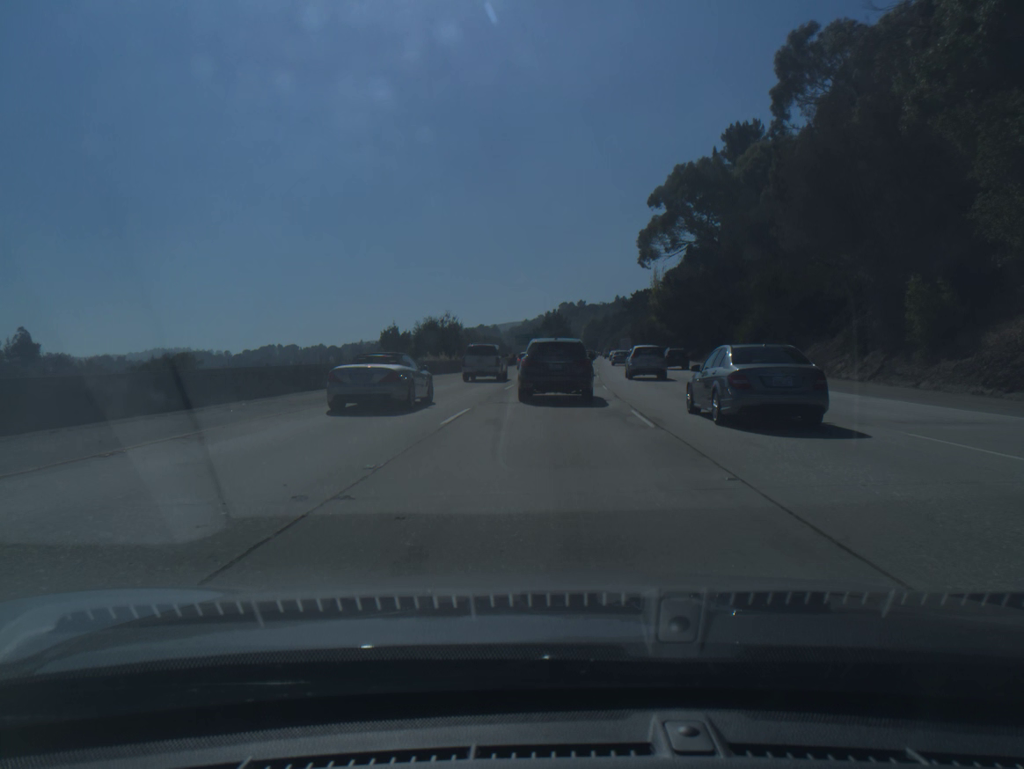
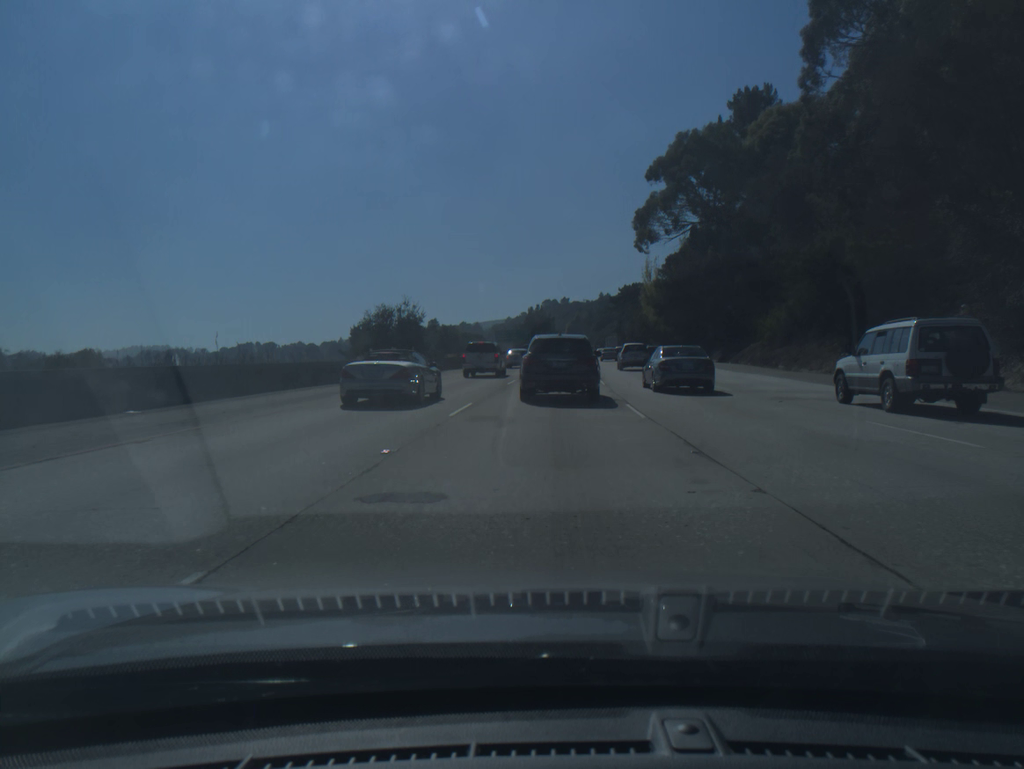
(+0.1, +13.7) m; +1°
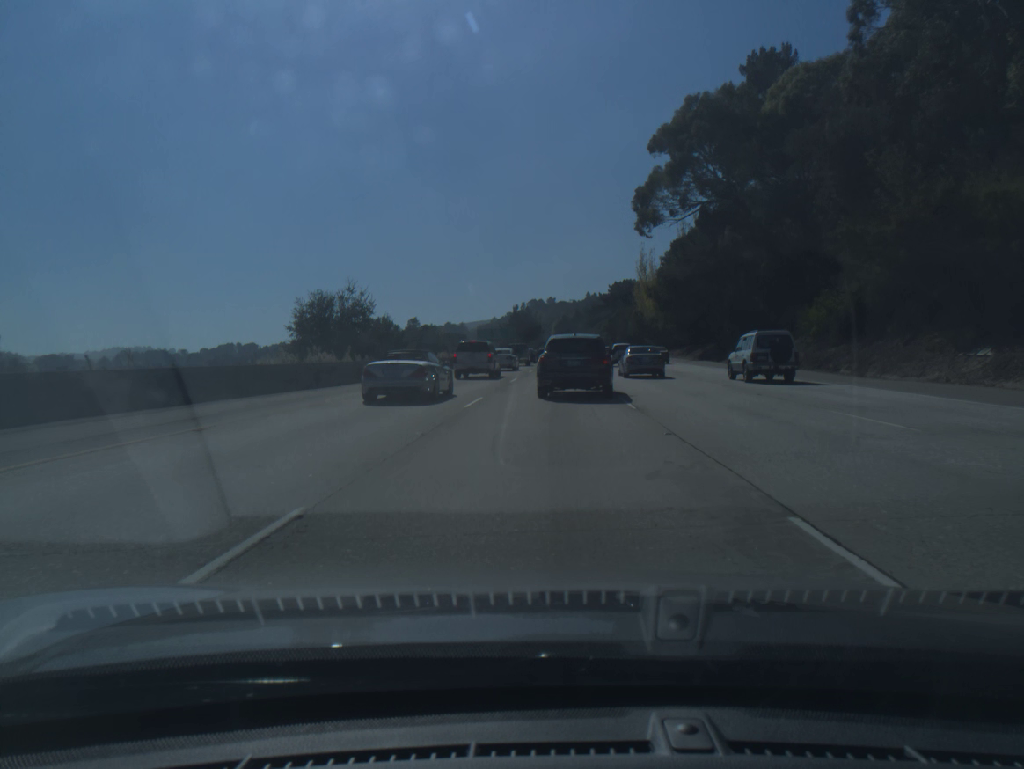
(+0.1, +12.7) m; +1°
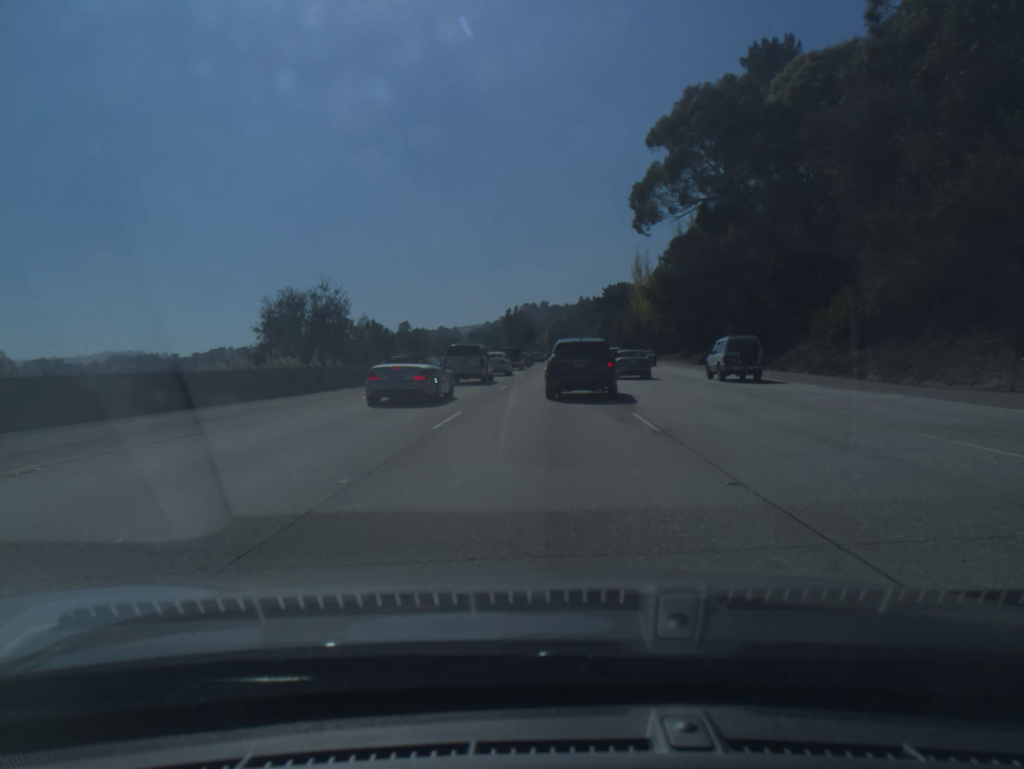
(0.0, +4.1) m; +1°
